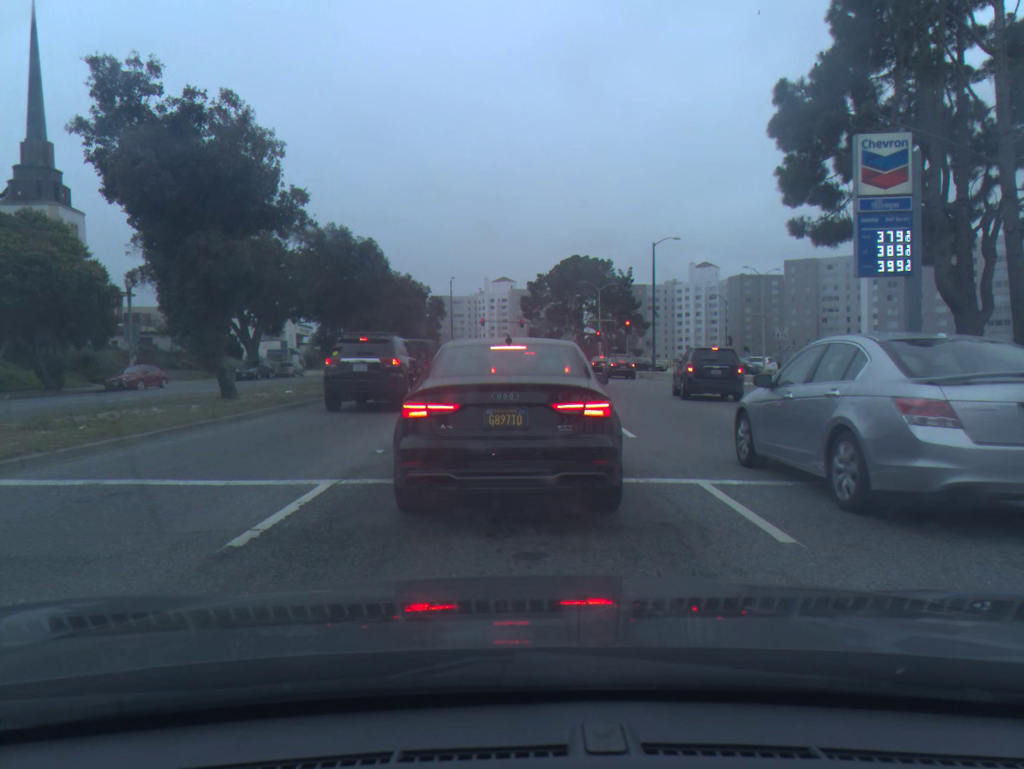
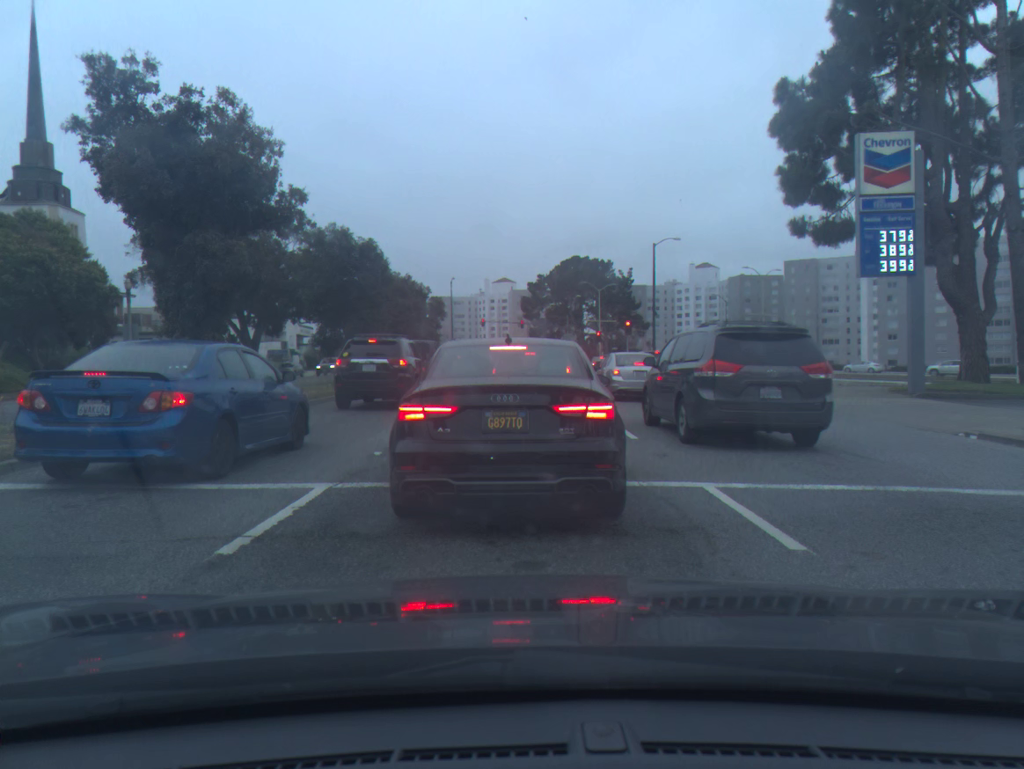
(0.0, +0.2) m; 0°
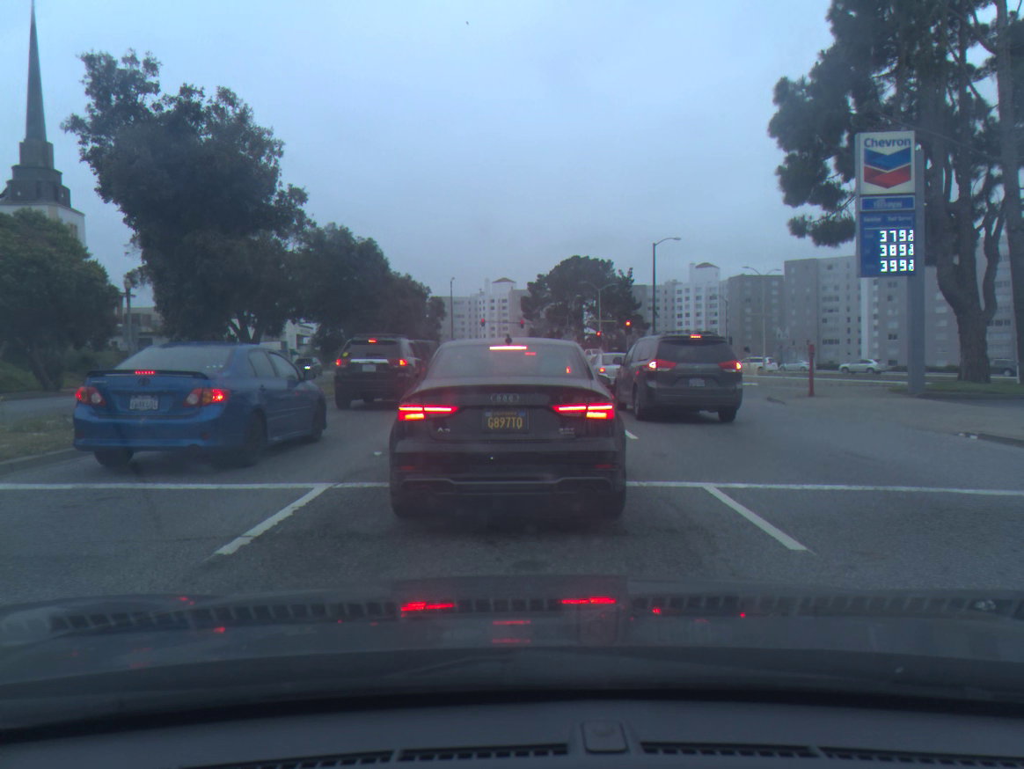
(0.0, 0.0) m; 0°
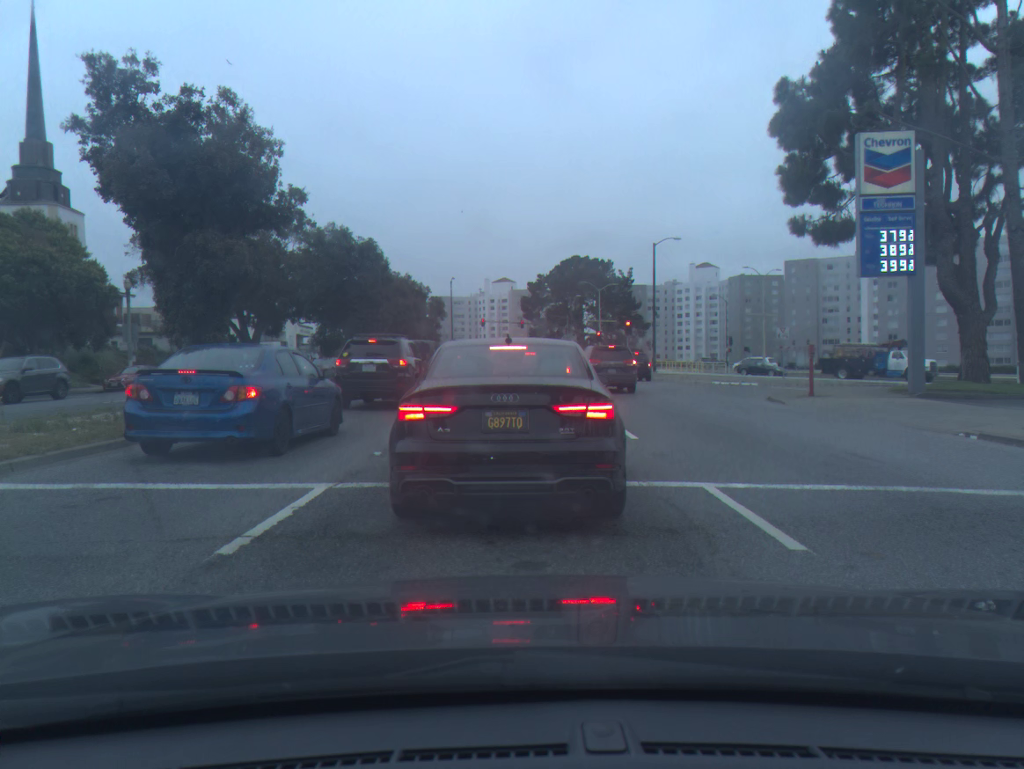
(0.0, 0.0) m; 0°
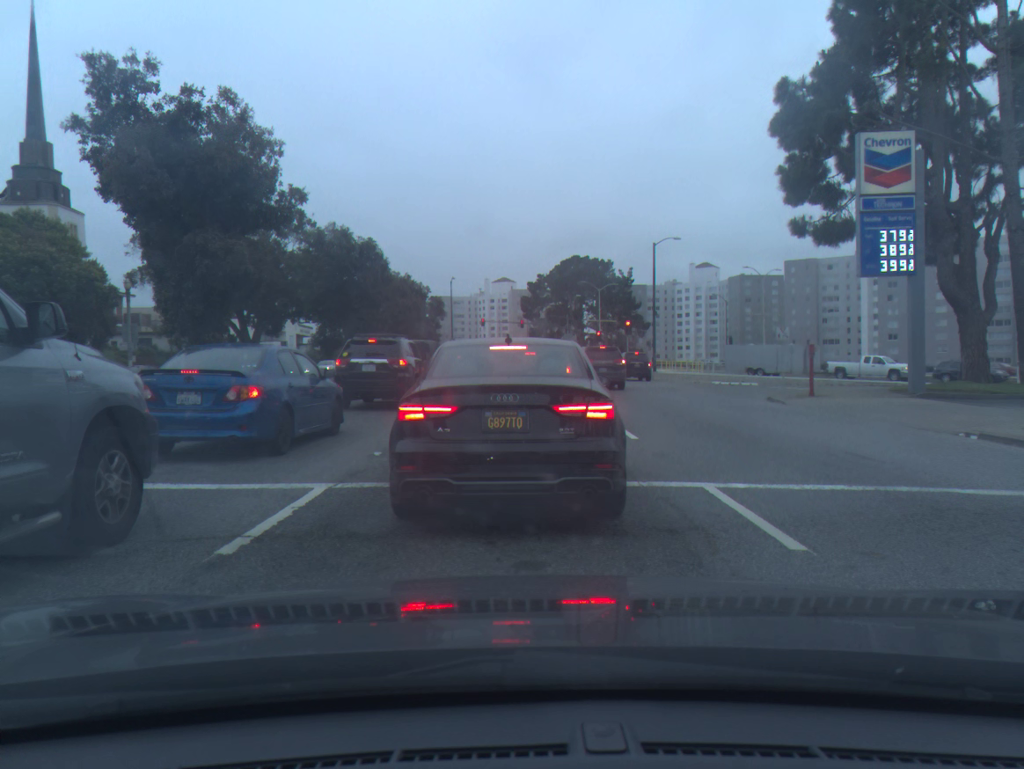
(0.0, 0.0) m; 0°
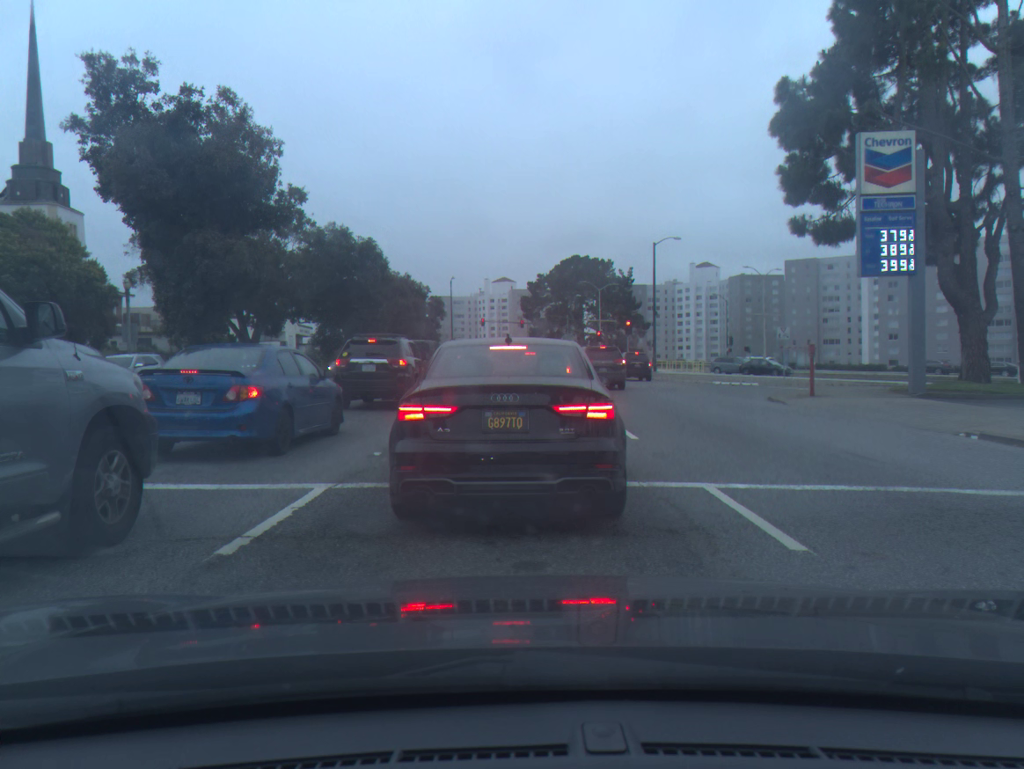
(0.0, 0.0) m; 0°
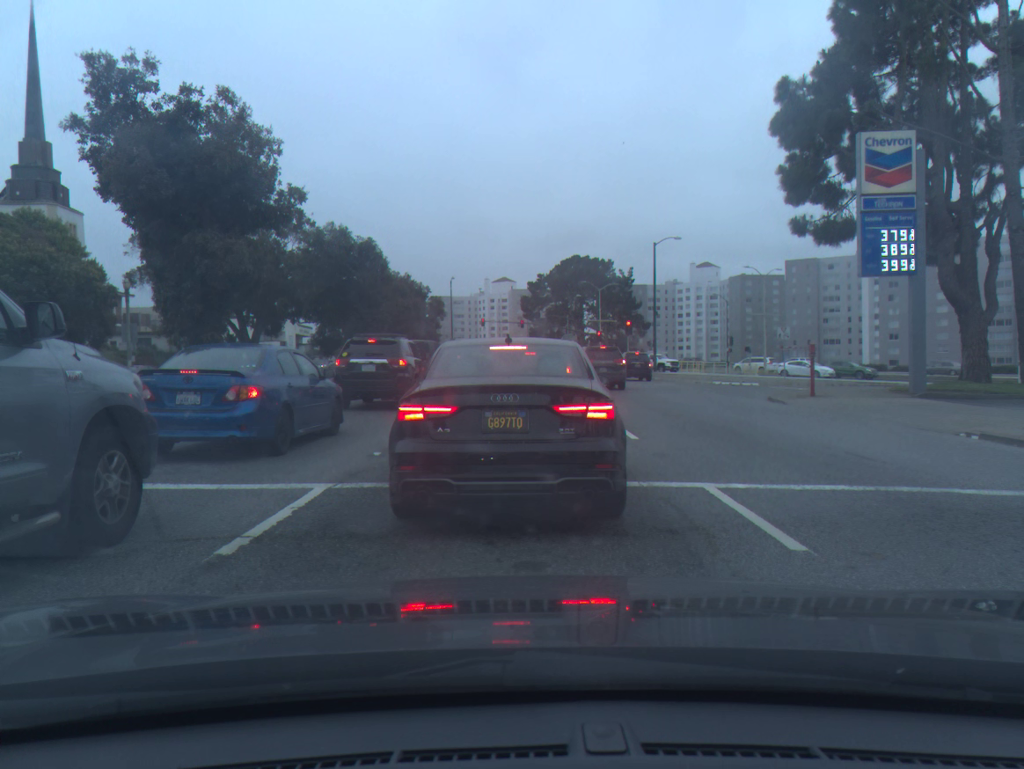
(0.0, 0.0) m; 0°
